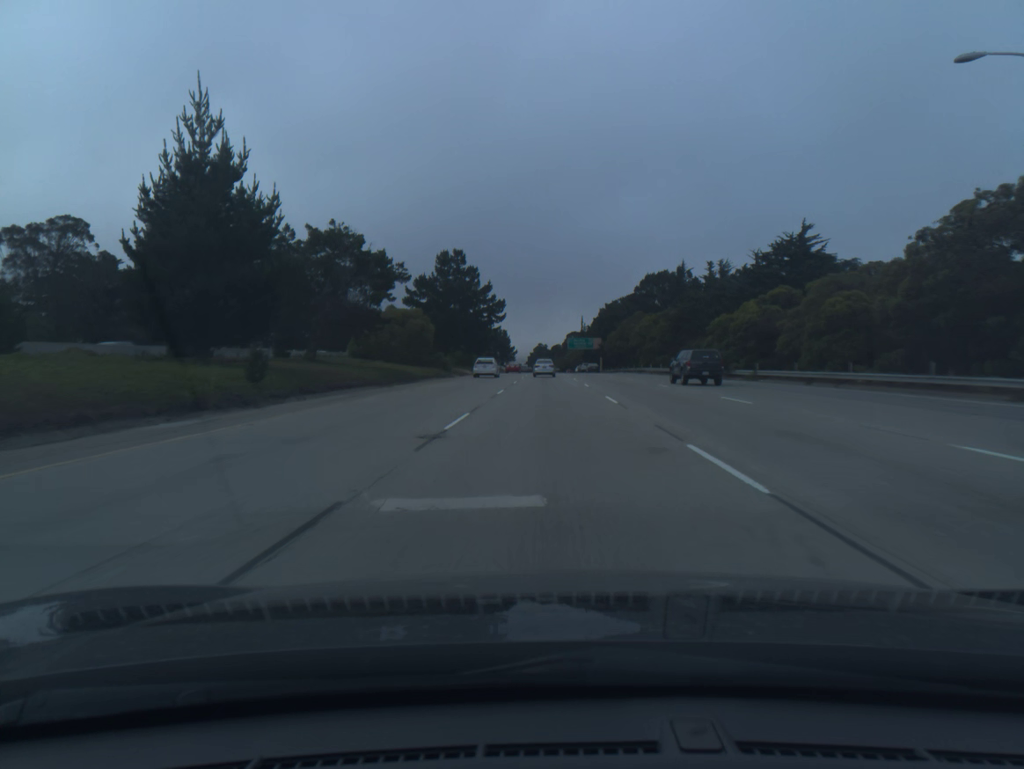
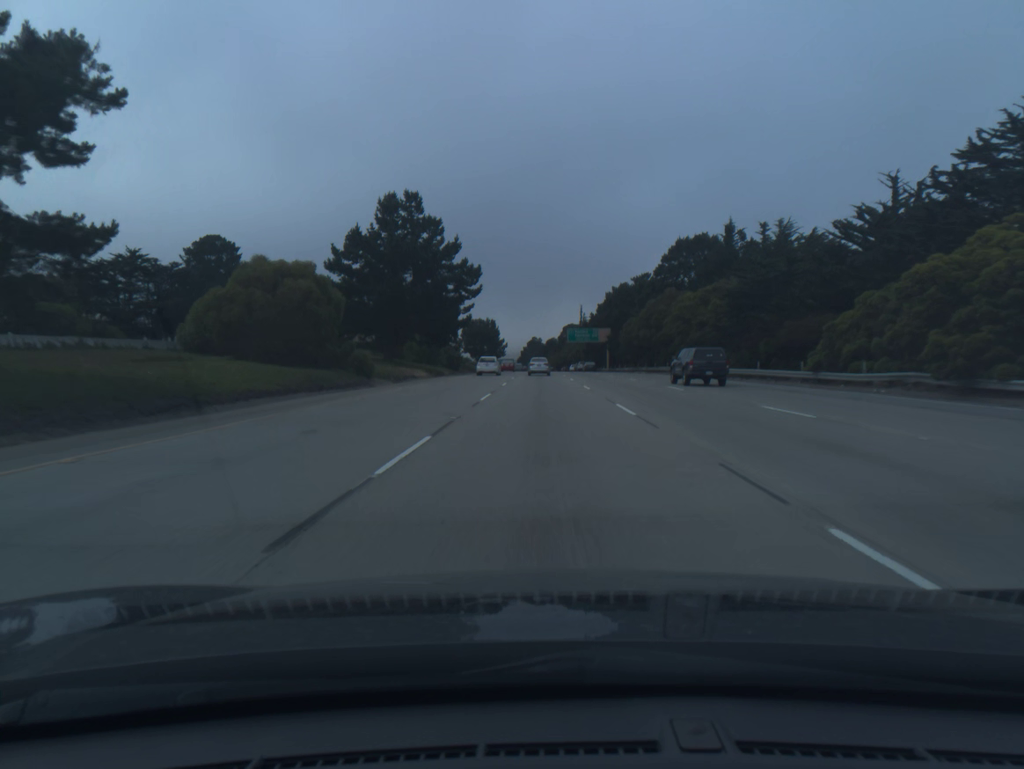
(+0.1, +34.5) m; 0°
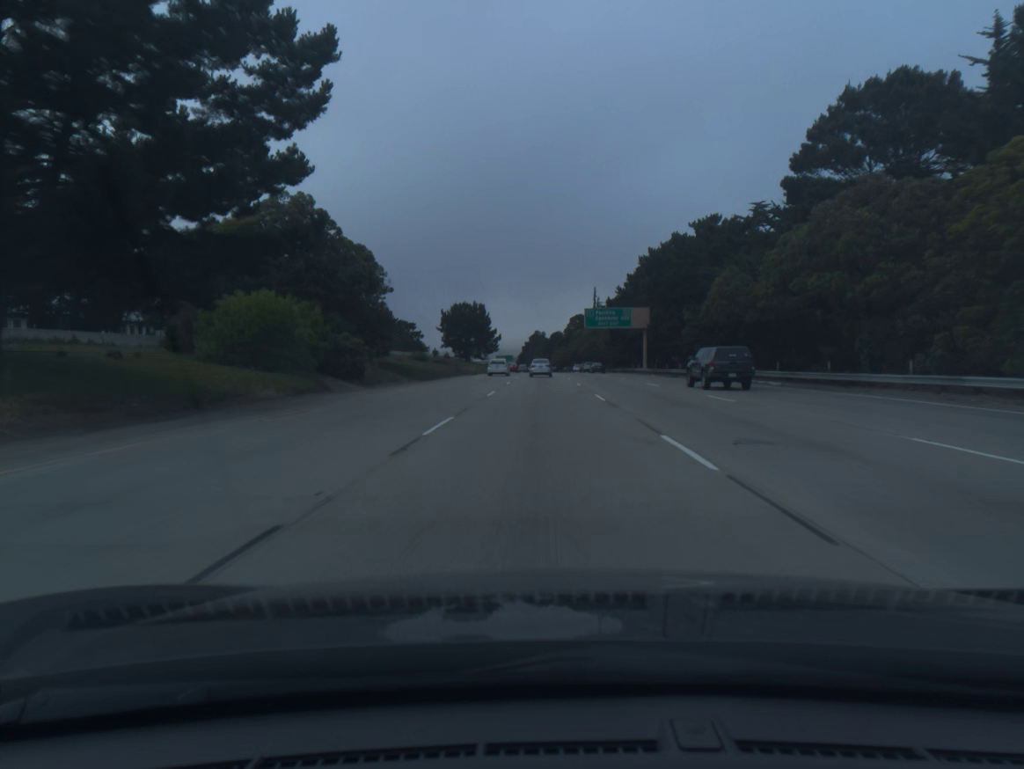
(0.0, +51.9) m; 0°
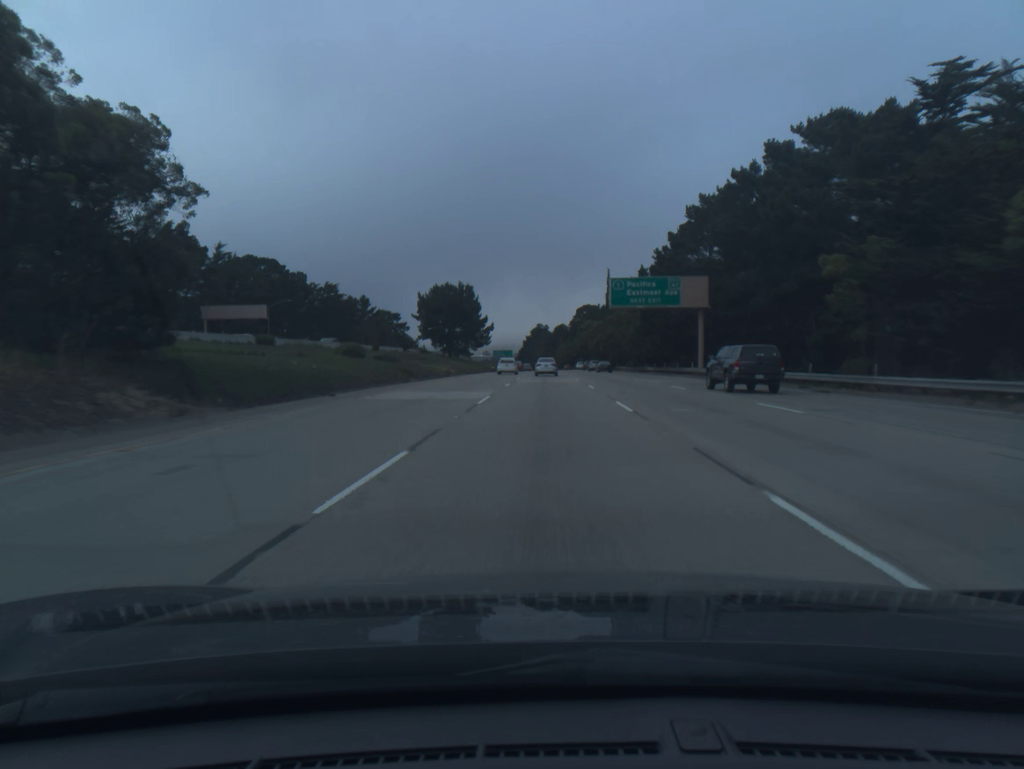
(-0.1, +34.6) m; 0°
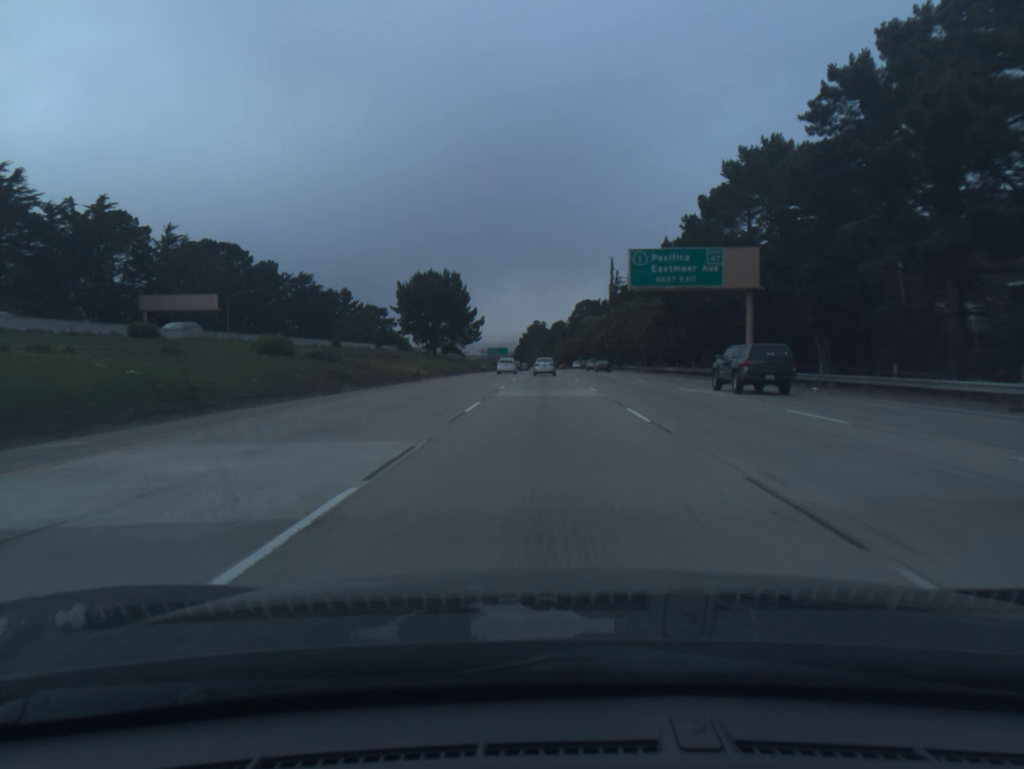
(0.0, +17.3) m; 0°
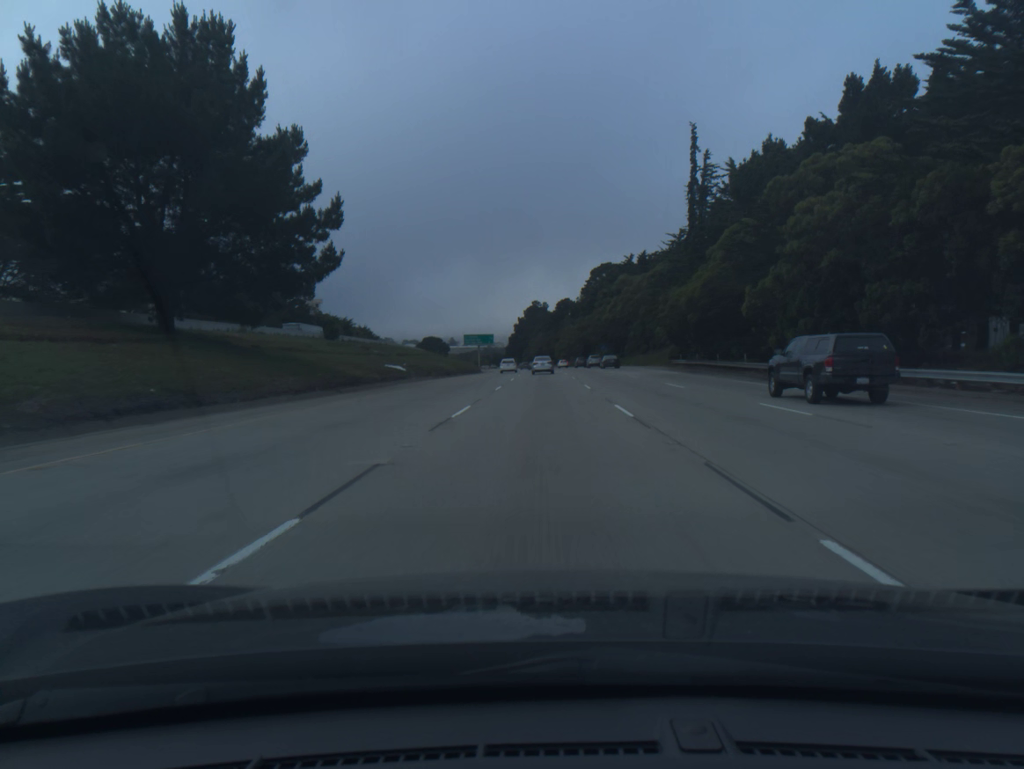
(0.0, +86.4) m; 0°
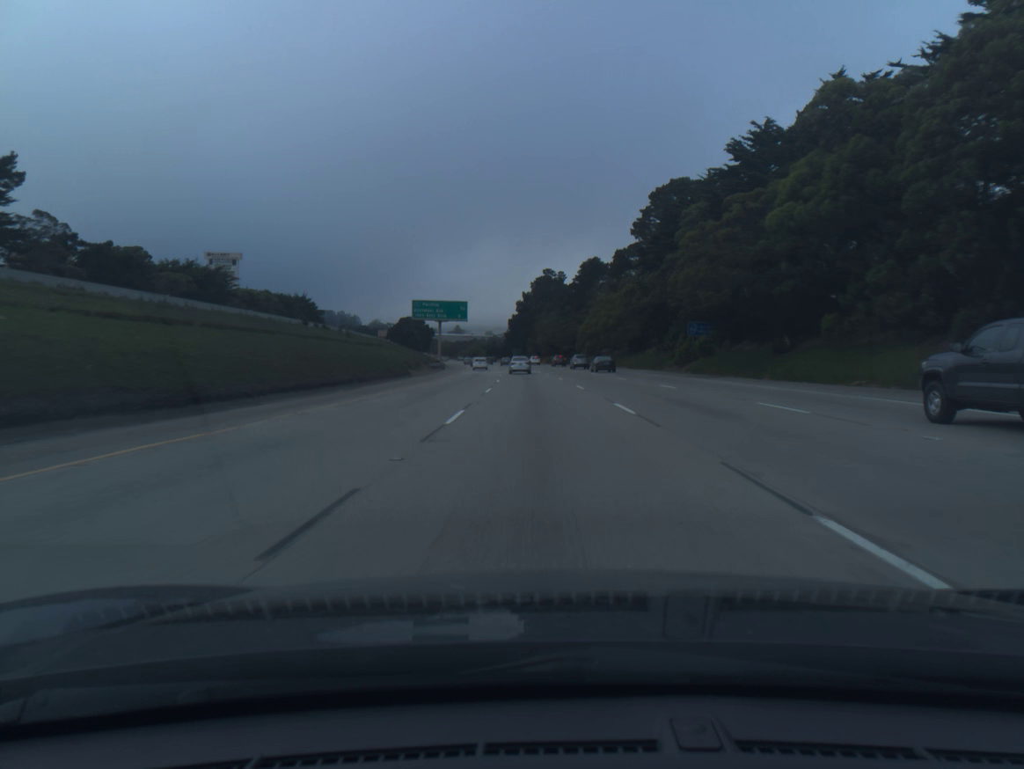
(-0.3, +87.1) m; -1°
